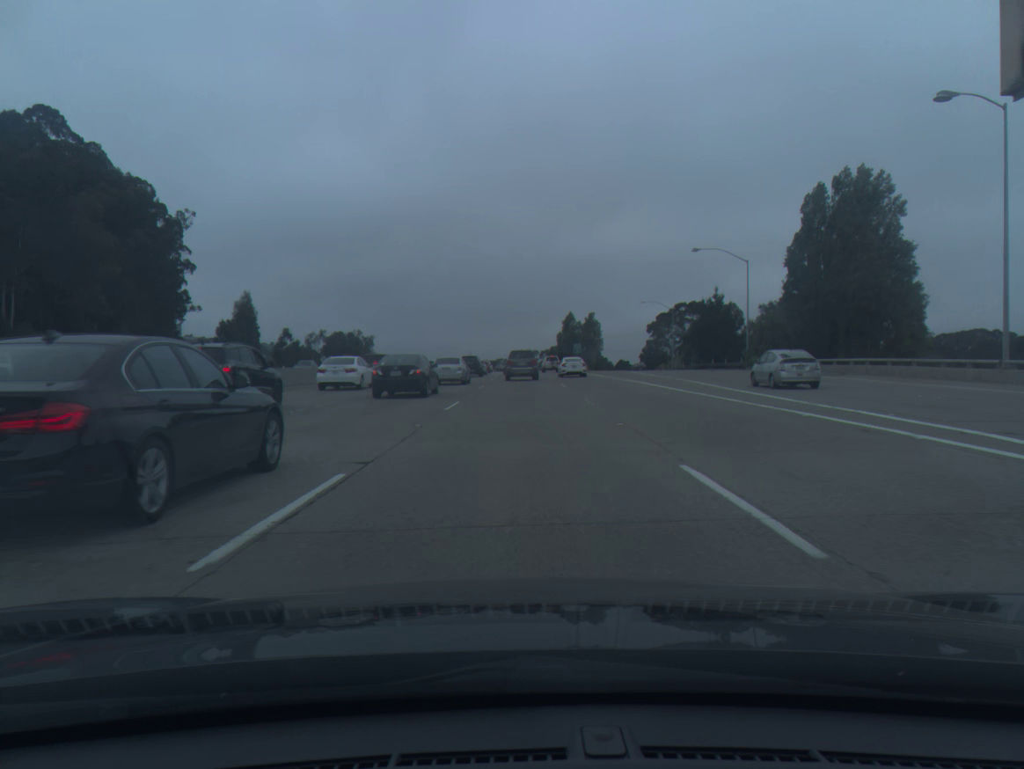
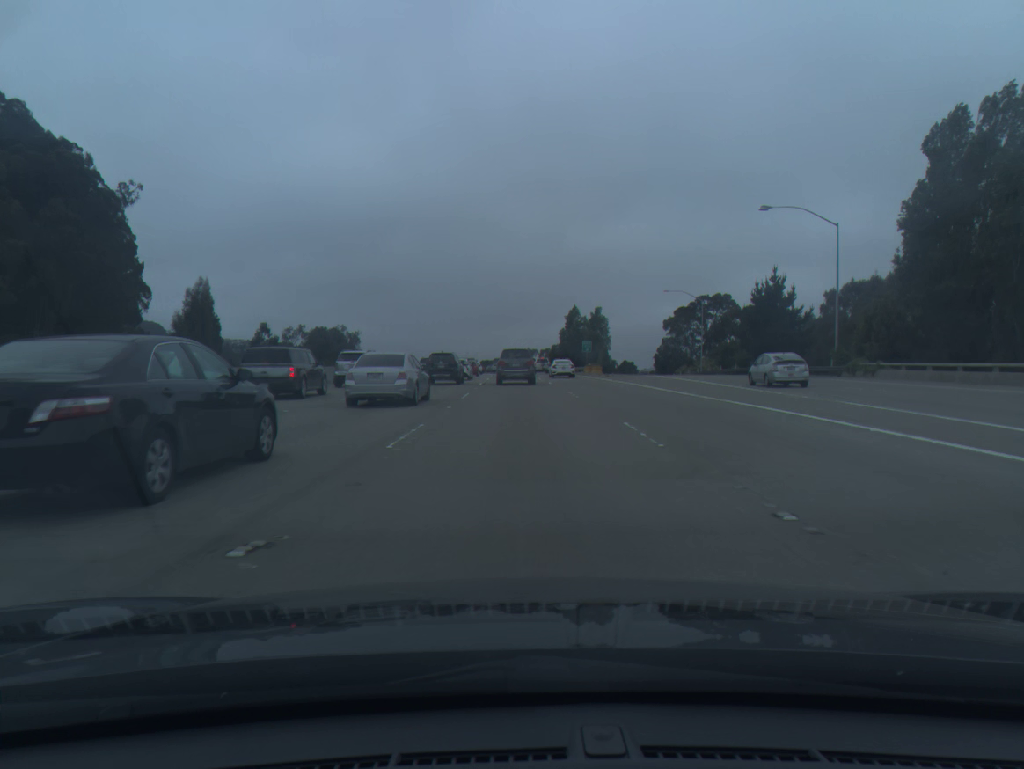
(0.0, +23.3) m; 0°
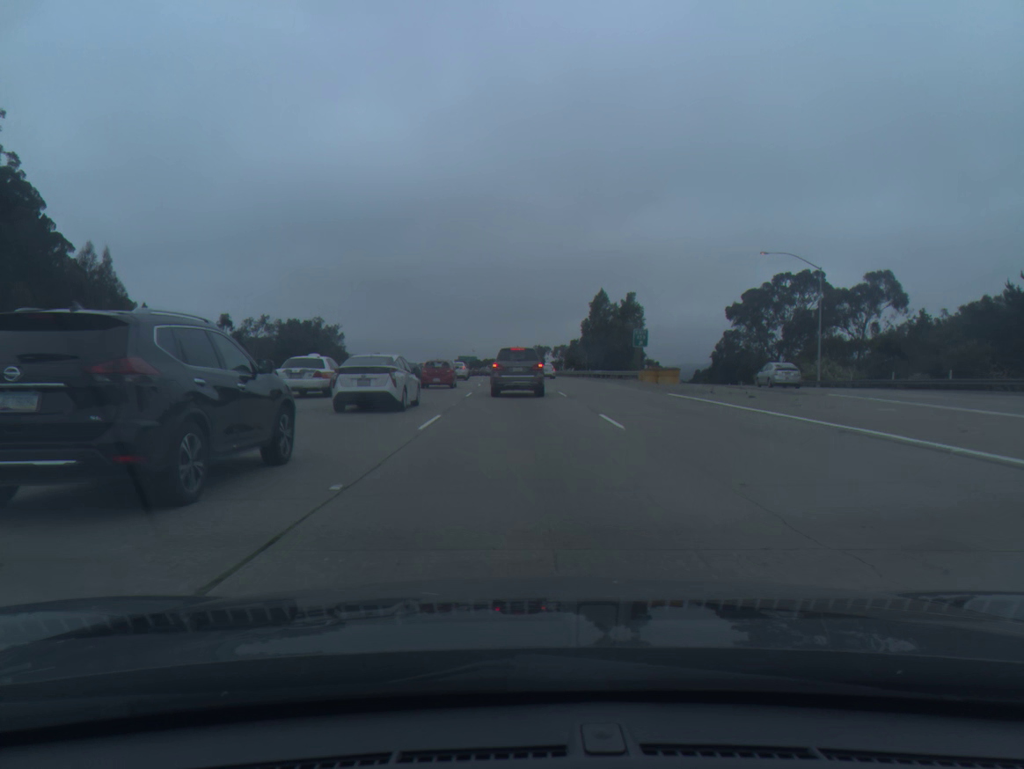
(-0.2, +40.8) m; -1°
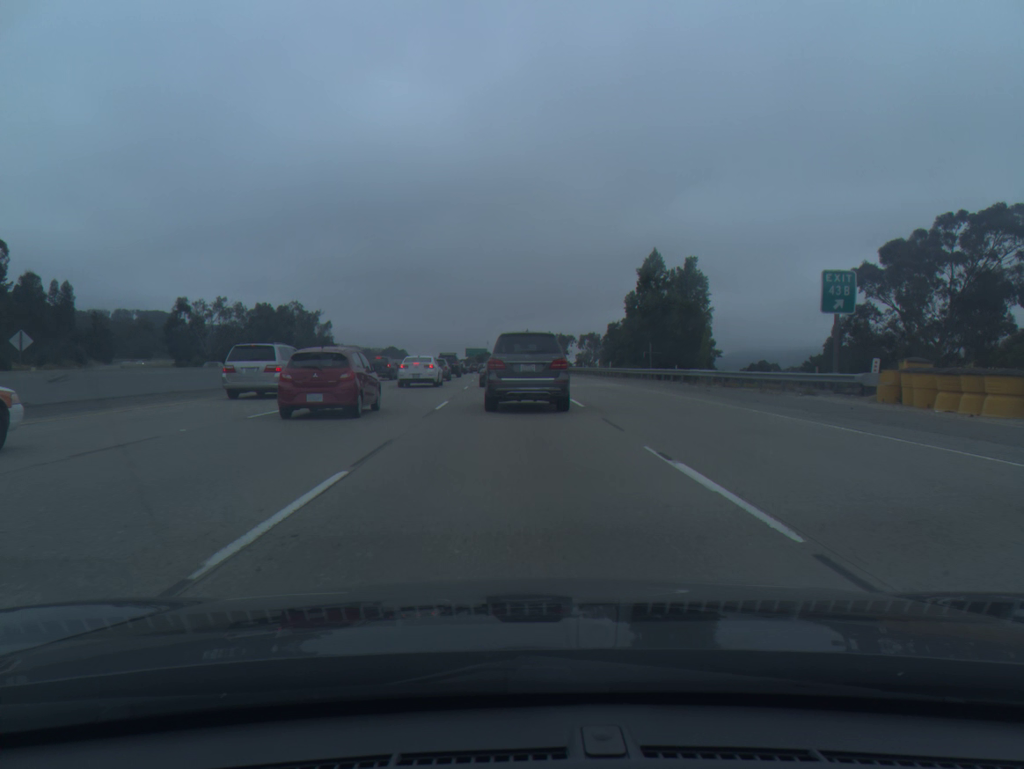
(-0.2, +39.0) m; -1°
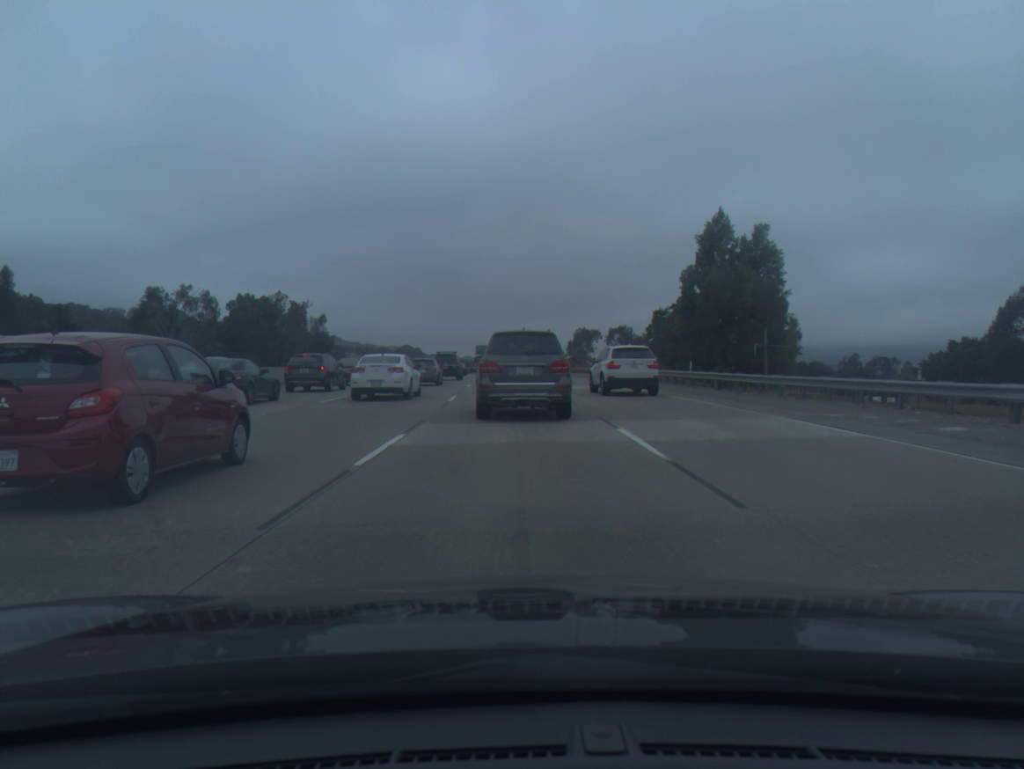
(-0.3, +24.9) m; -1°
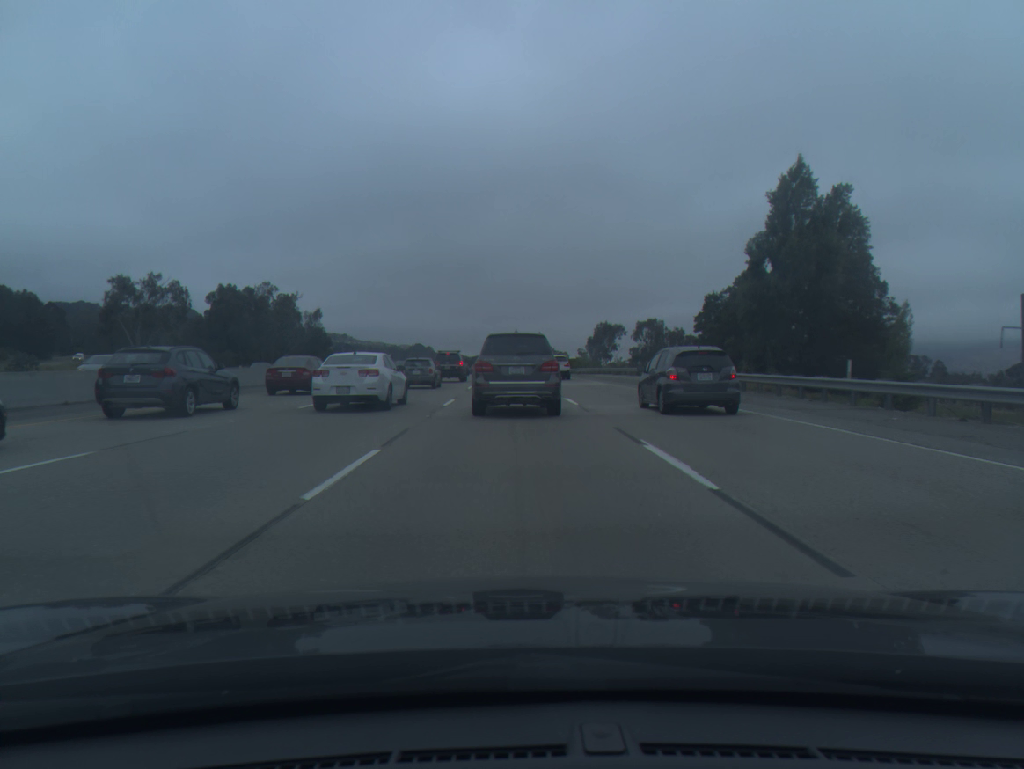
(-0.1, +16.8) m; -1°
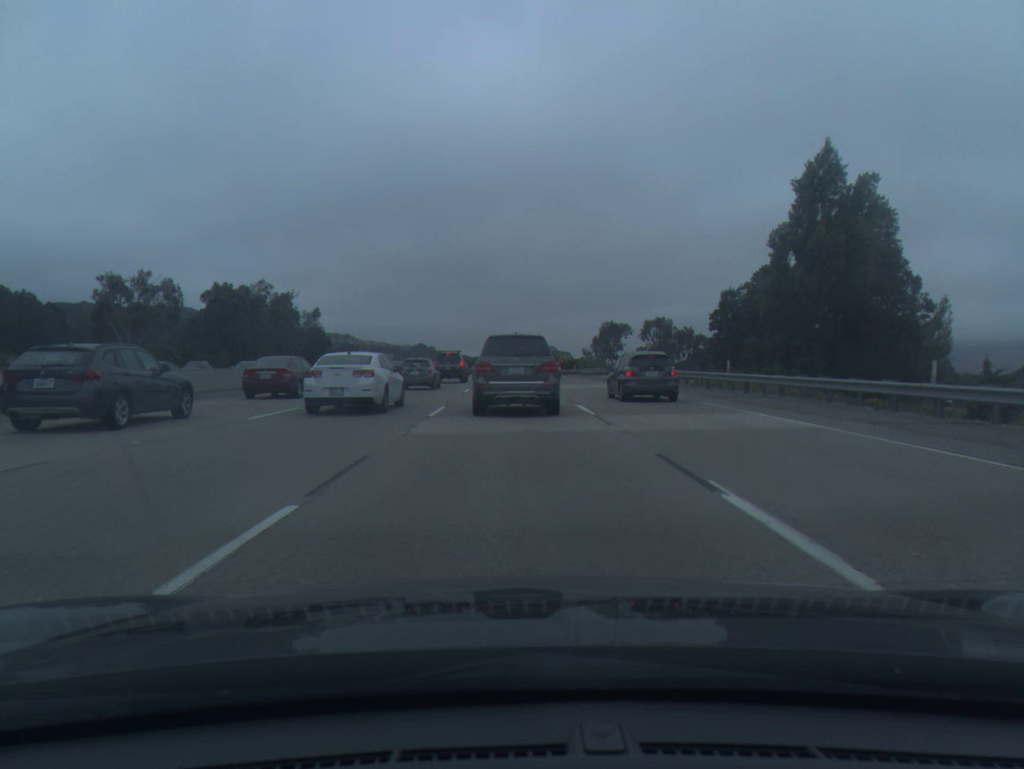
(0.0, +4.1) m; 0°
